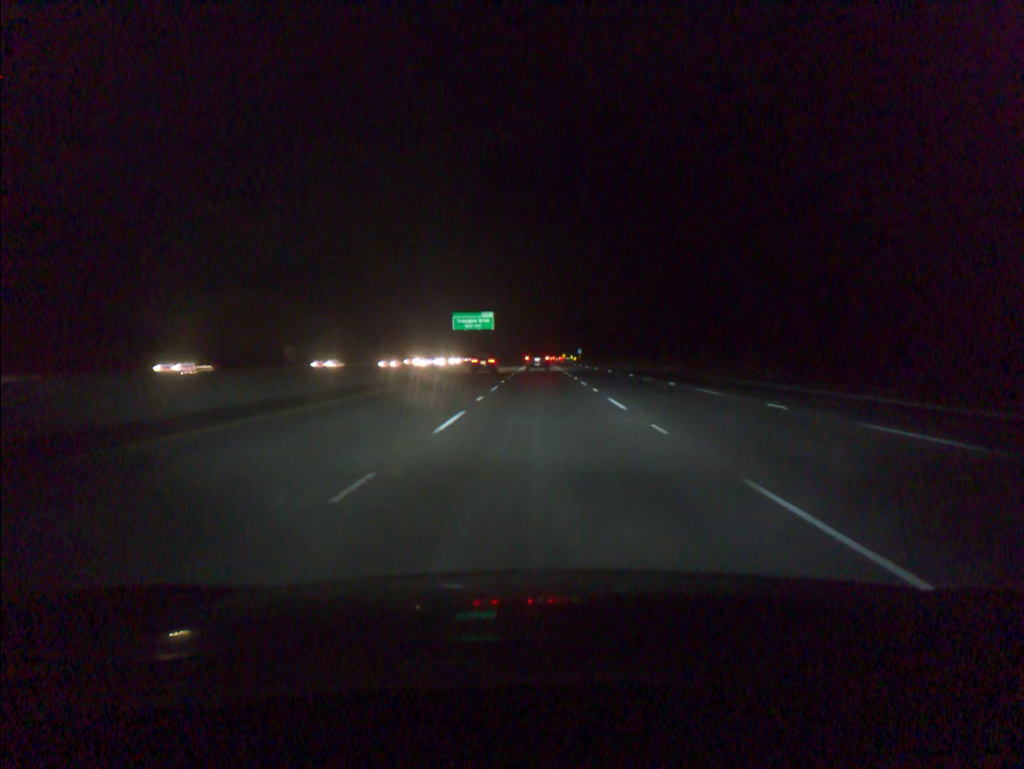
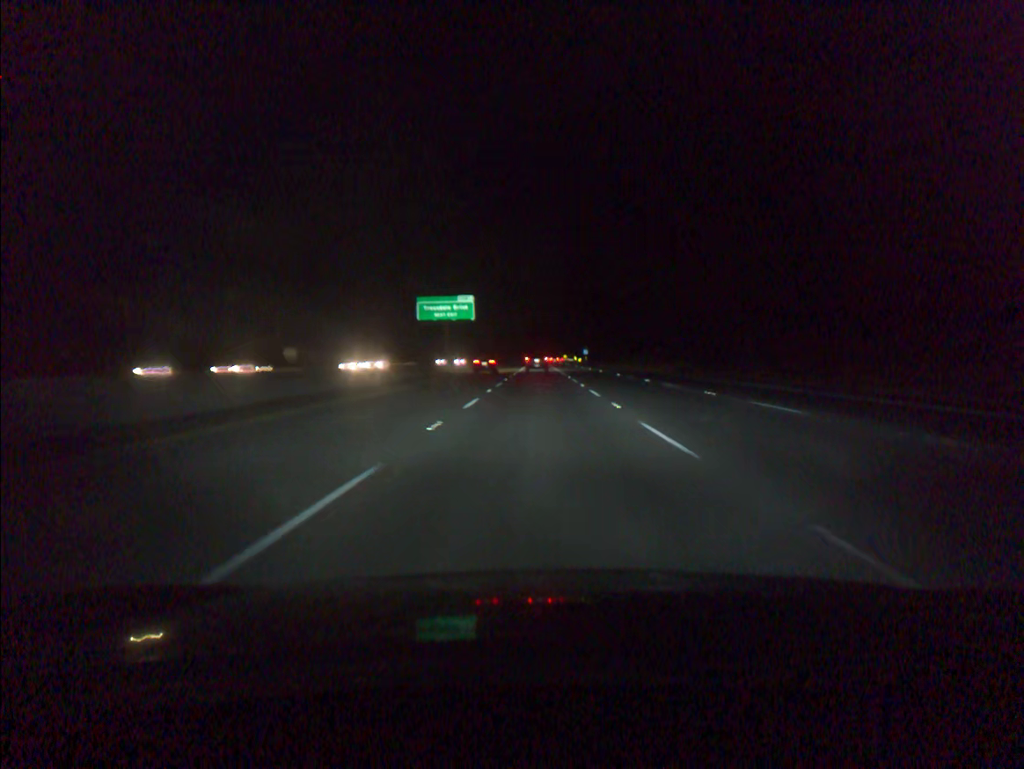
(0.0, +37.3) m; 0°
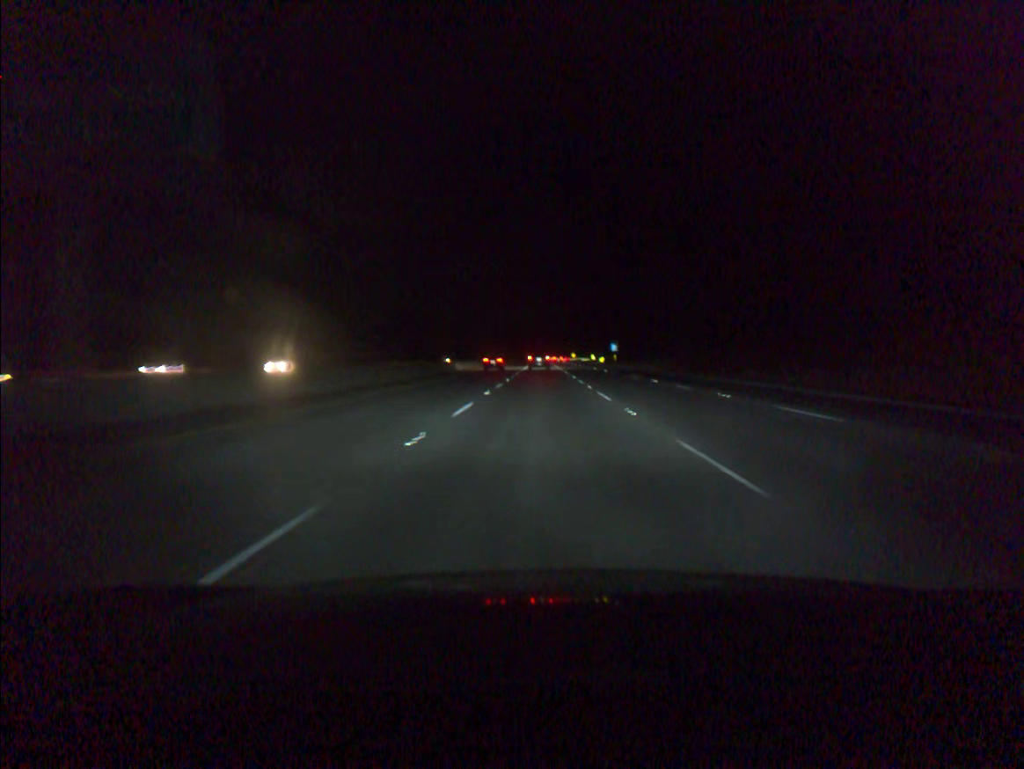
(-0.1, +75.5) m; 0°
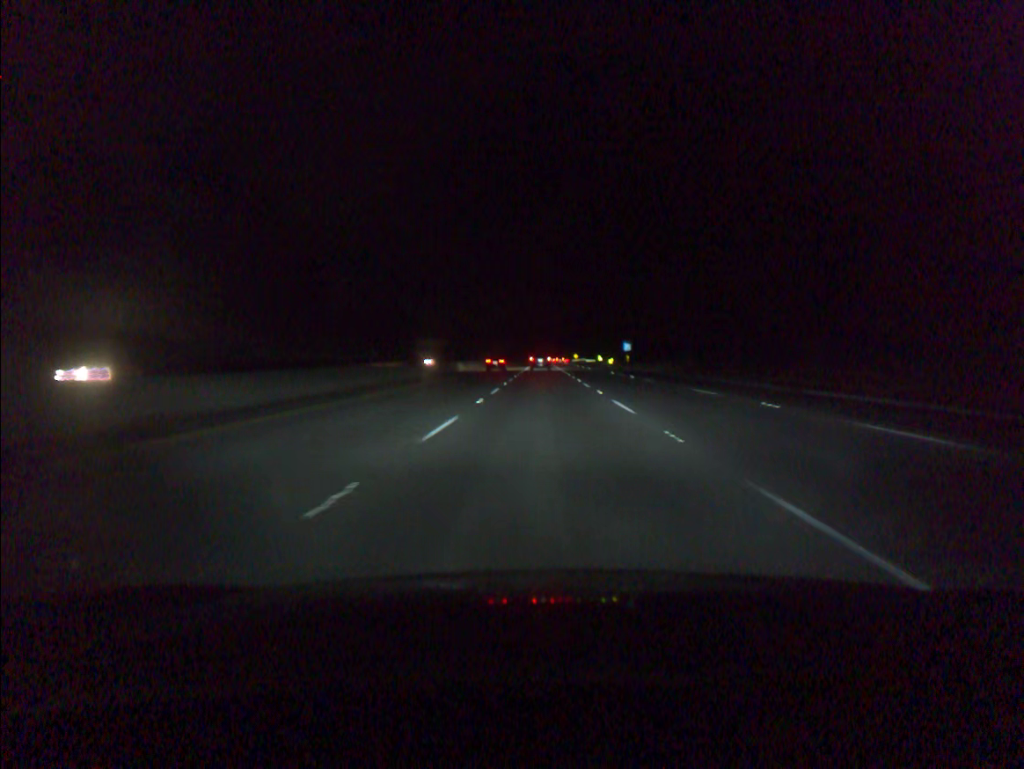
(0.0, +19.1) m; 0°
